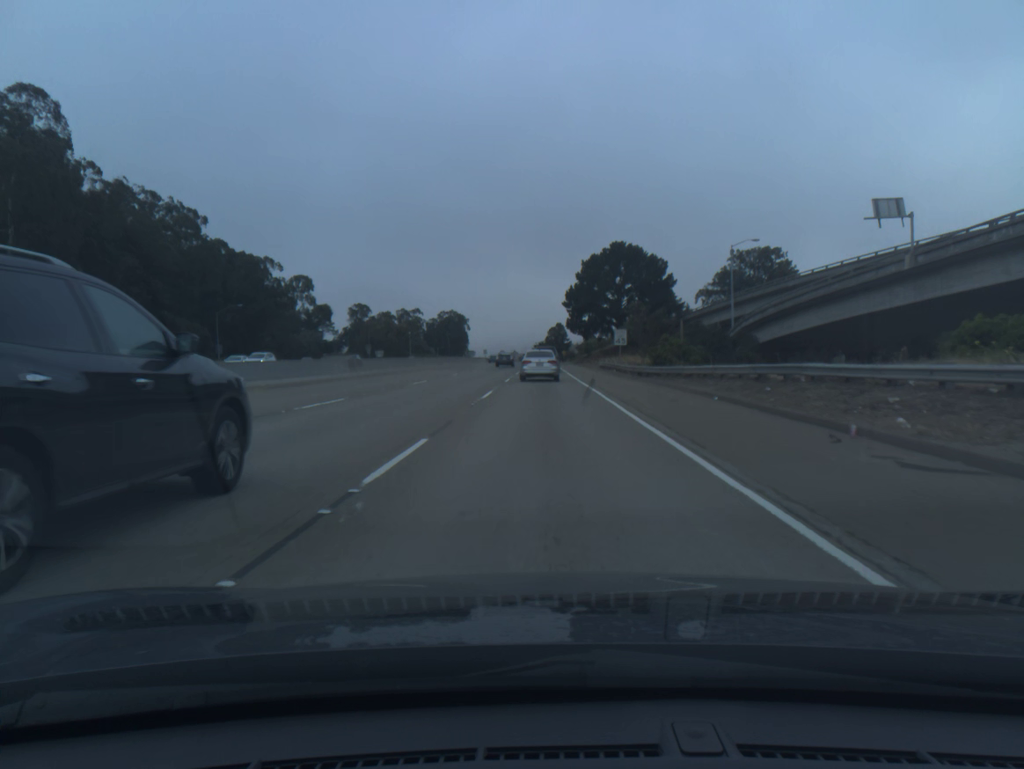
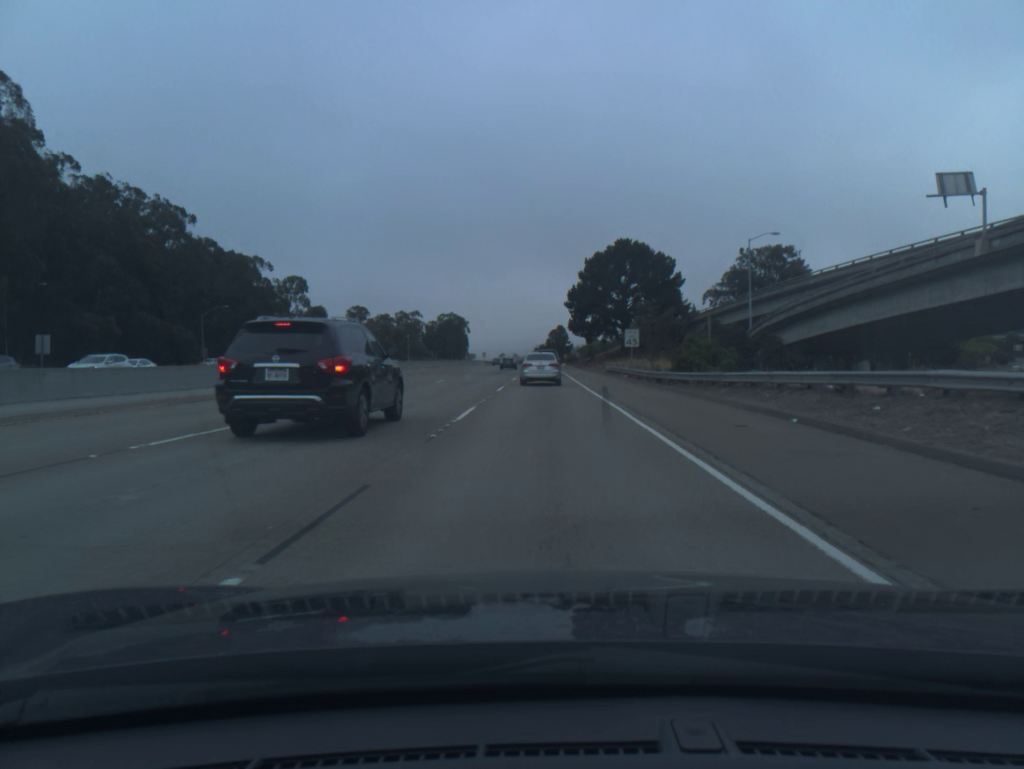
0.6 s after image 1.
(0.0, +7.0) m; 0°
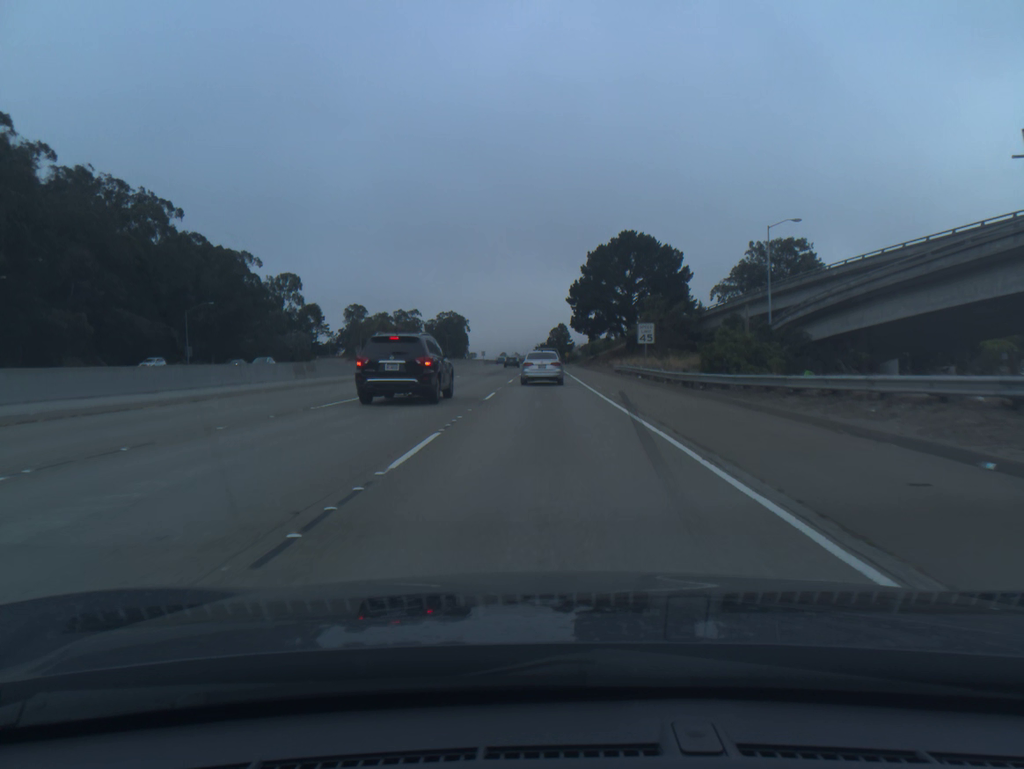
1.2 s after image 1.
(0.0, +6.6) m; 0°
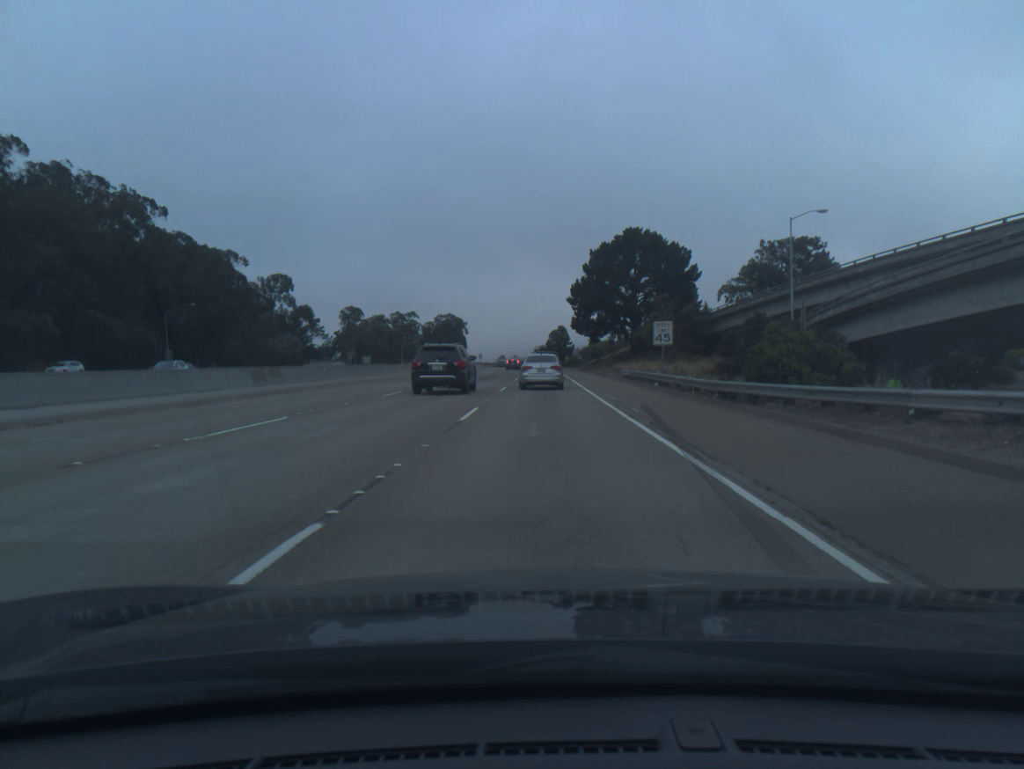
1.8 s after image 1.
(0.0, +6.5) m; 0°
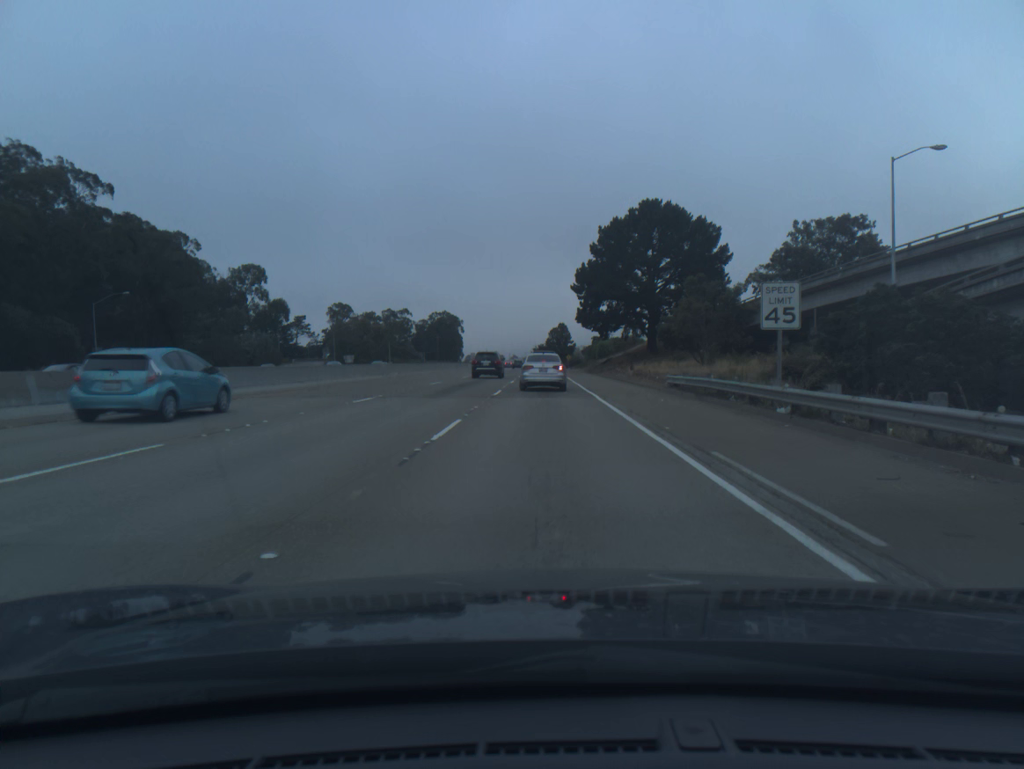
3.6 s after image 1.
(0.0, +18.8) m; 0°
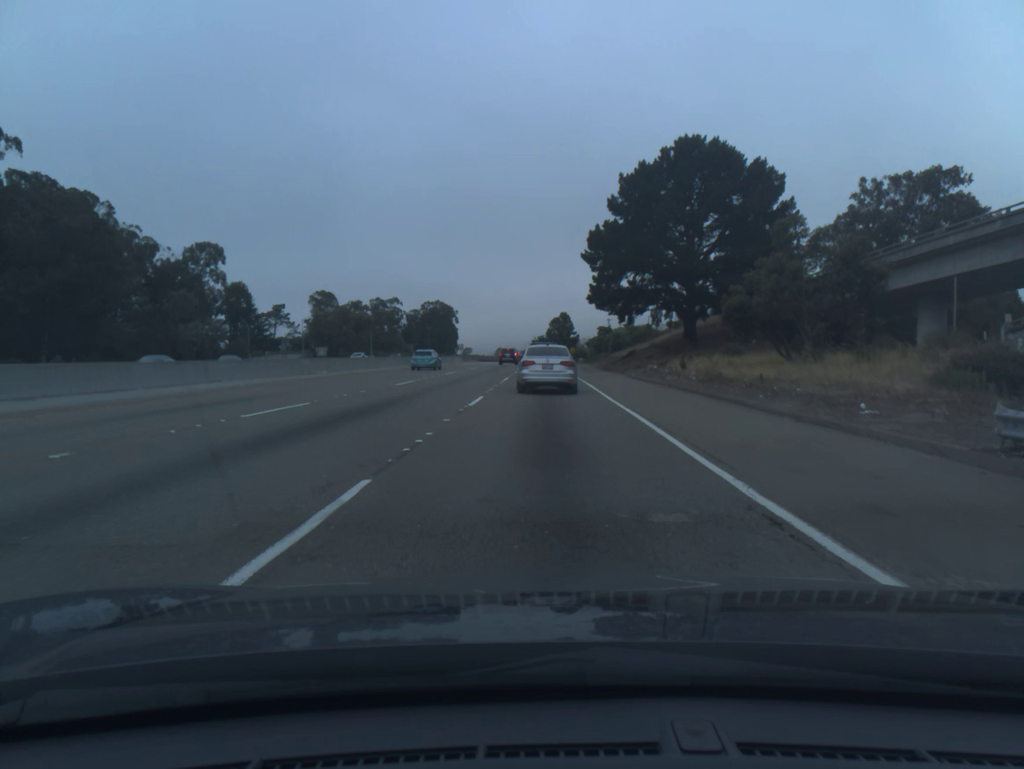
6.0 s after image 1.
(0.0, +23.3) m; 0°
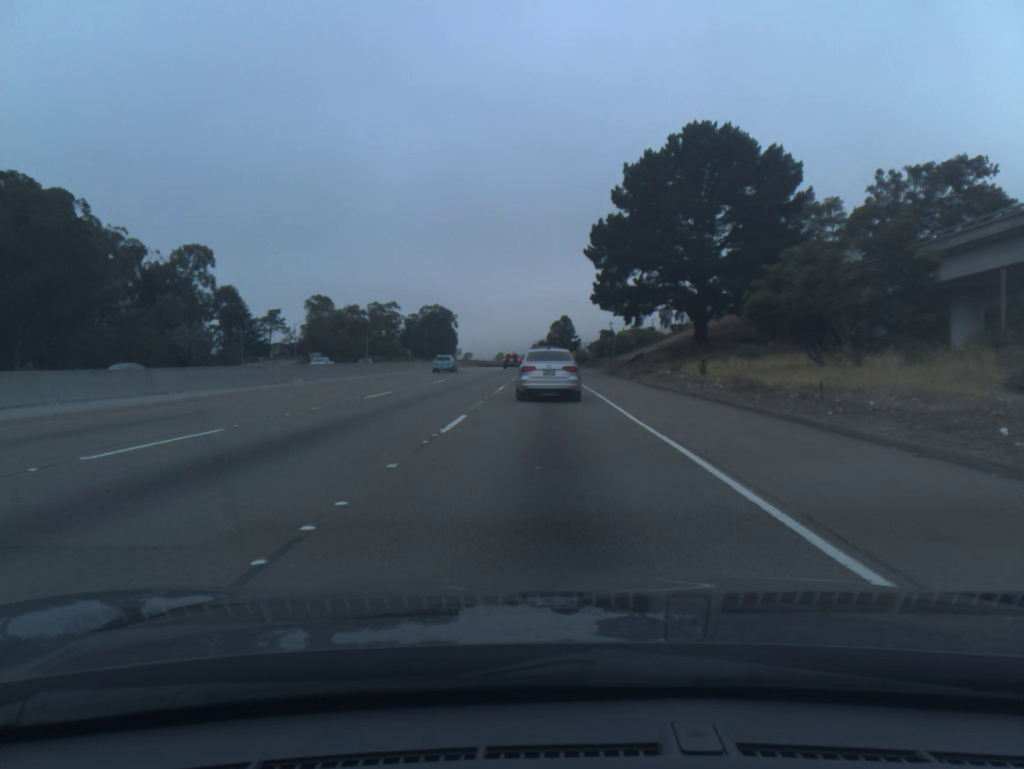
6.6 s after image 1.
(0.0, +4.9) m; 0°
